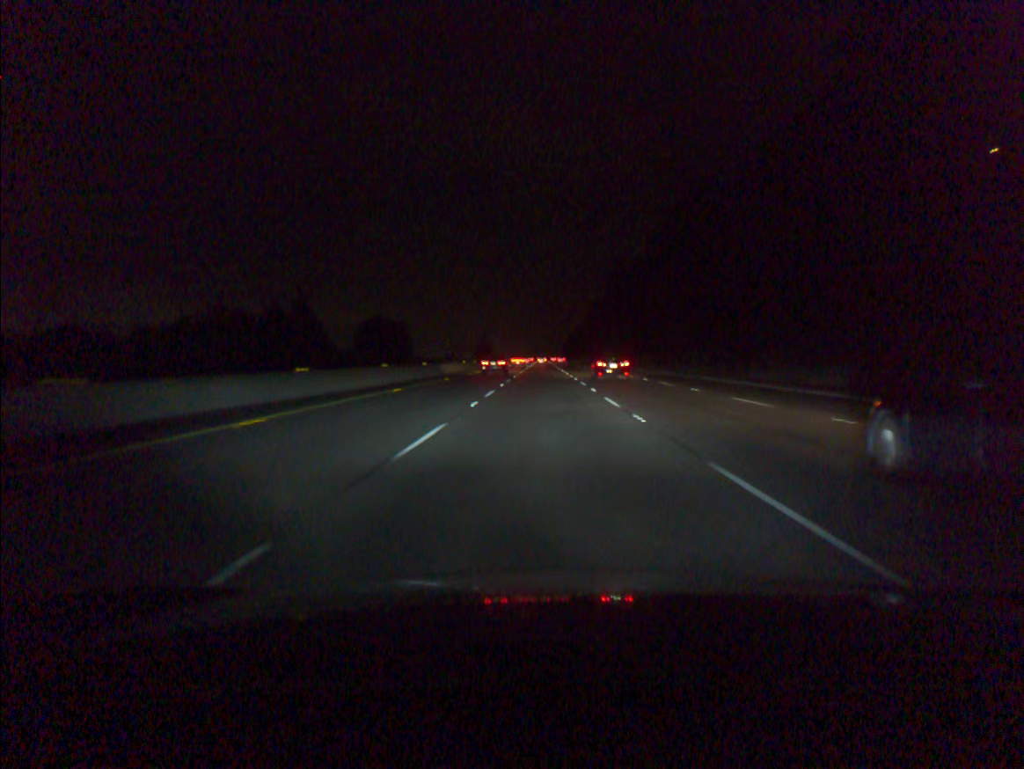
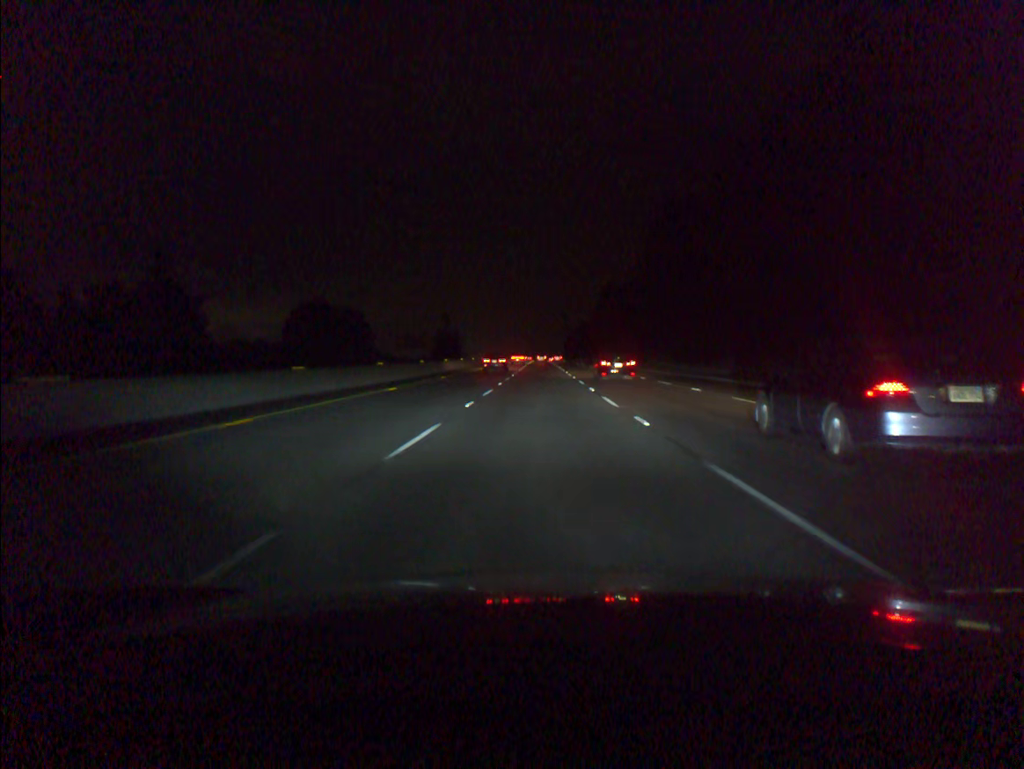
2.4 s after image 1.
(+0.1, +73.4) m; 0°
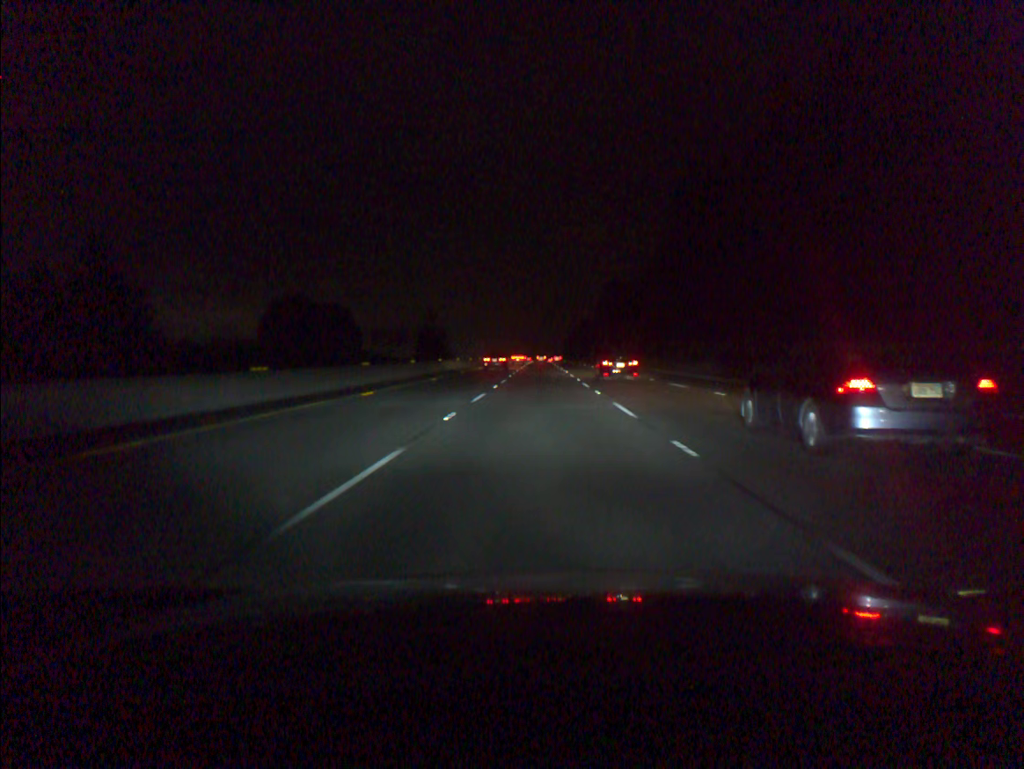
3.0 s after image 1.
(0.0, +18.4) m; 0°
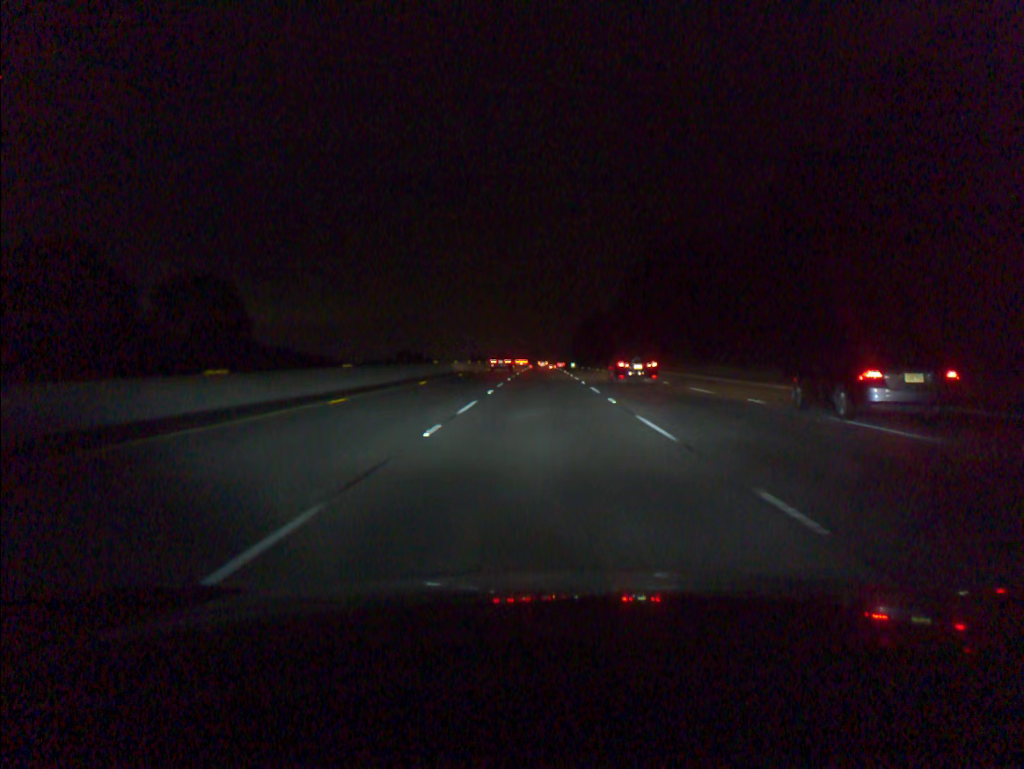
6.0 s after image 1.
(-0.1, +91.7) m; 0°
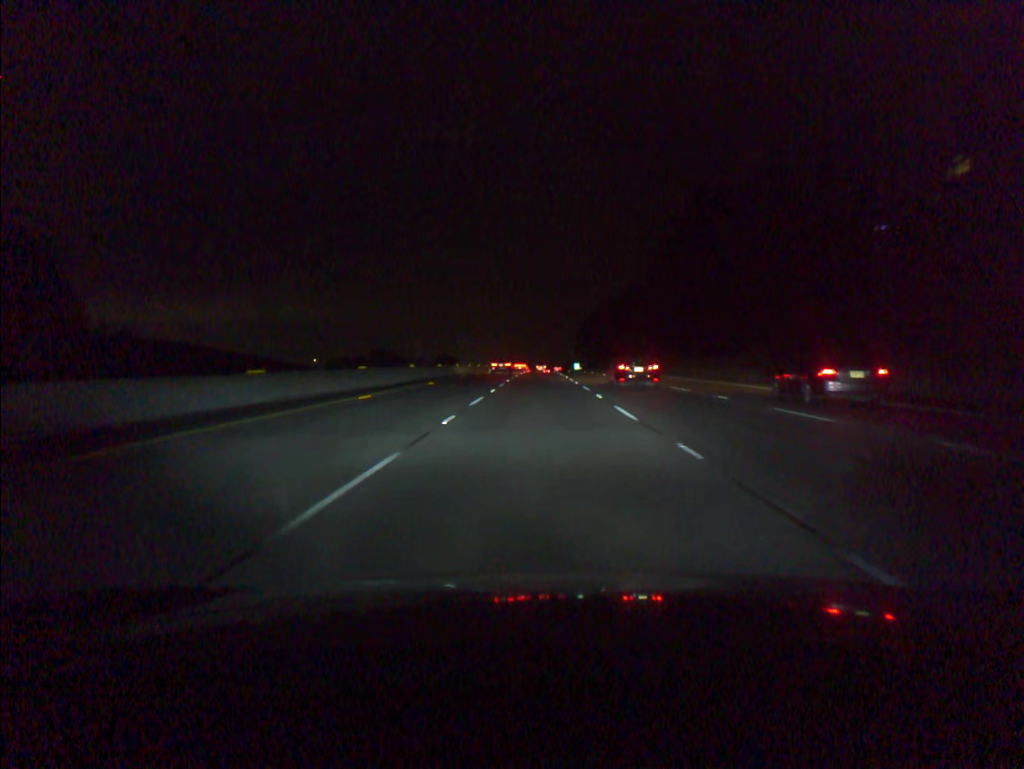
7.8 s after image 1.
(0.0, +54.9) m; 0°
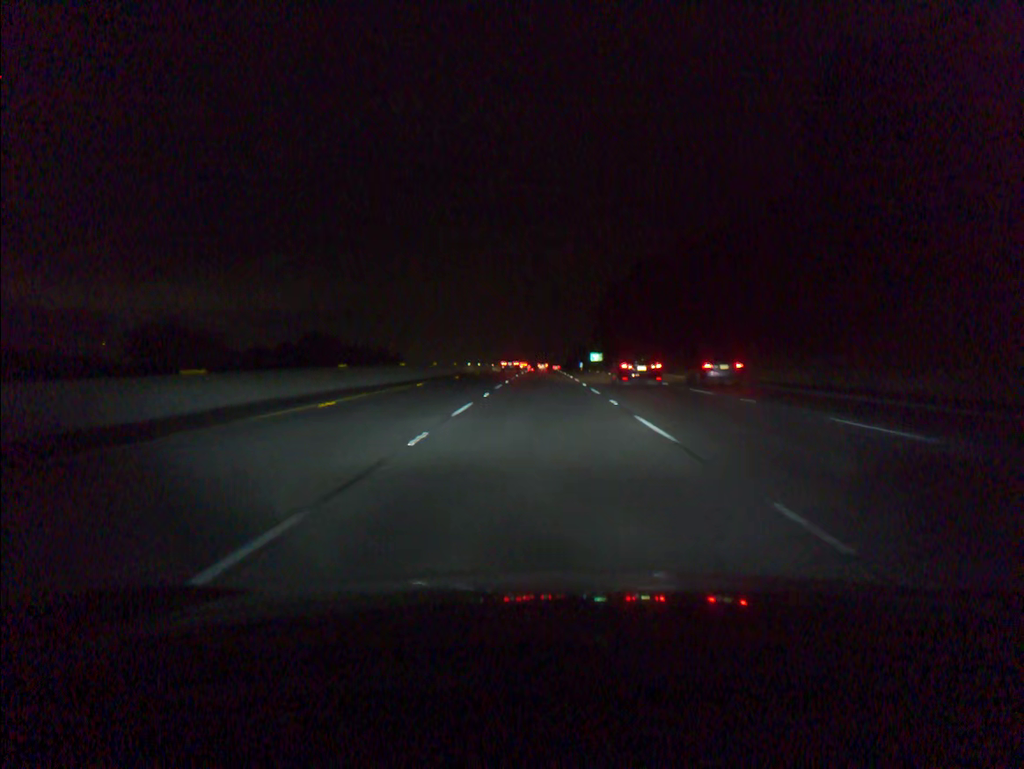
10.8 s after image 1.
(-0.2, +91.7) m; 0°
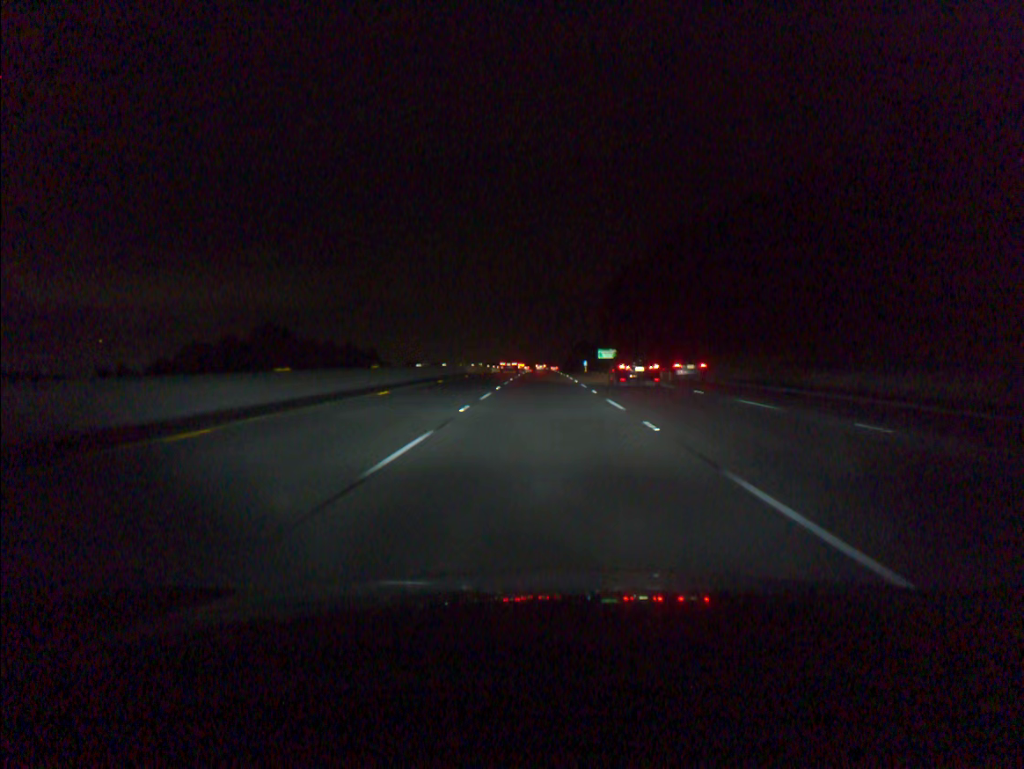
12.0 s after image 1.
(0.0, +36.9) m; 0°
